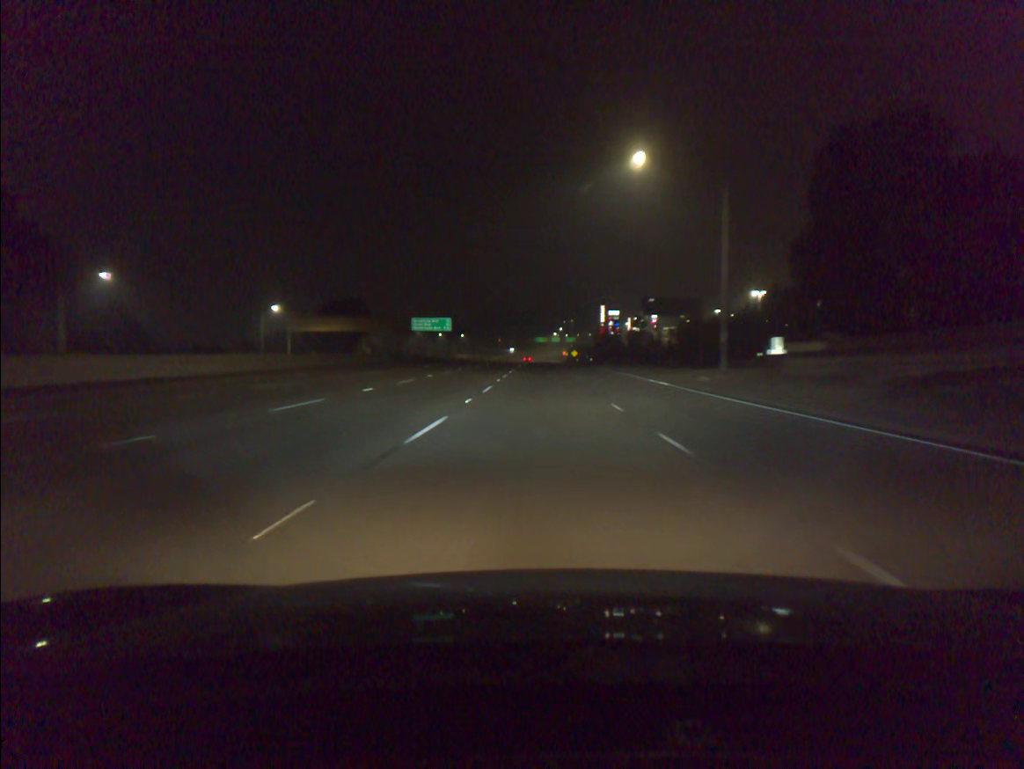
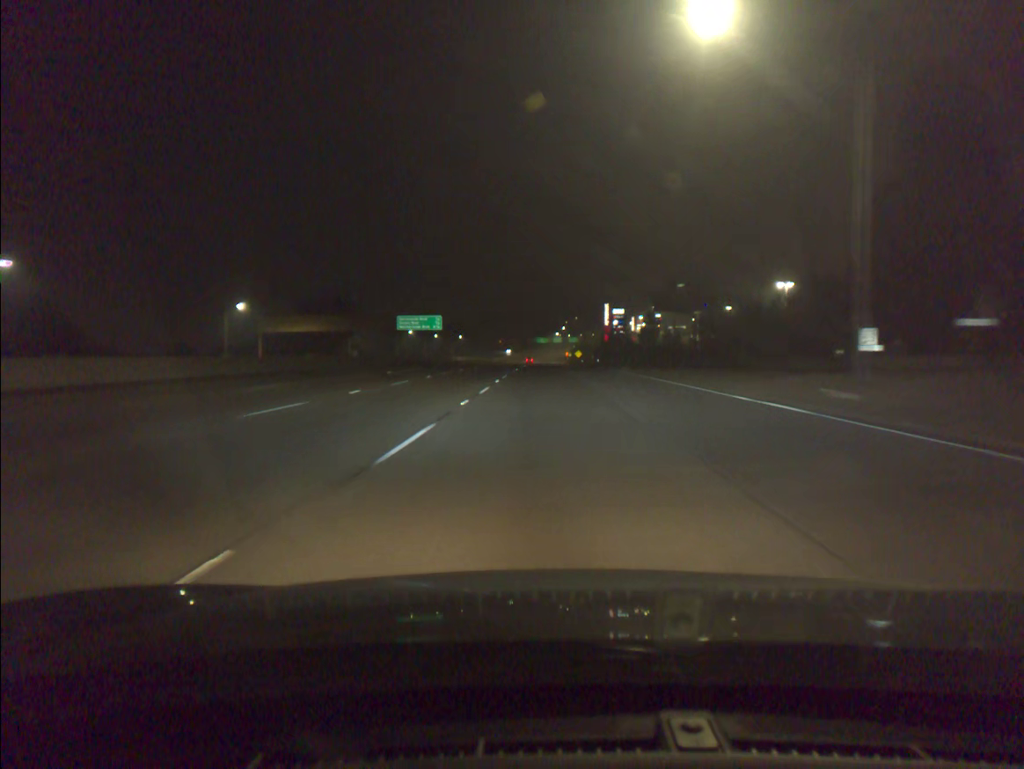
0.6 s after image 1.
(0.0, +16.2) m; 0°
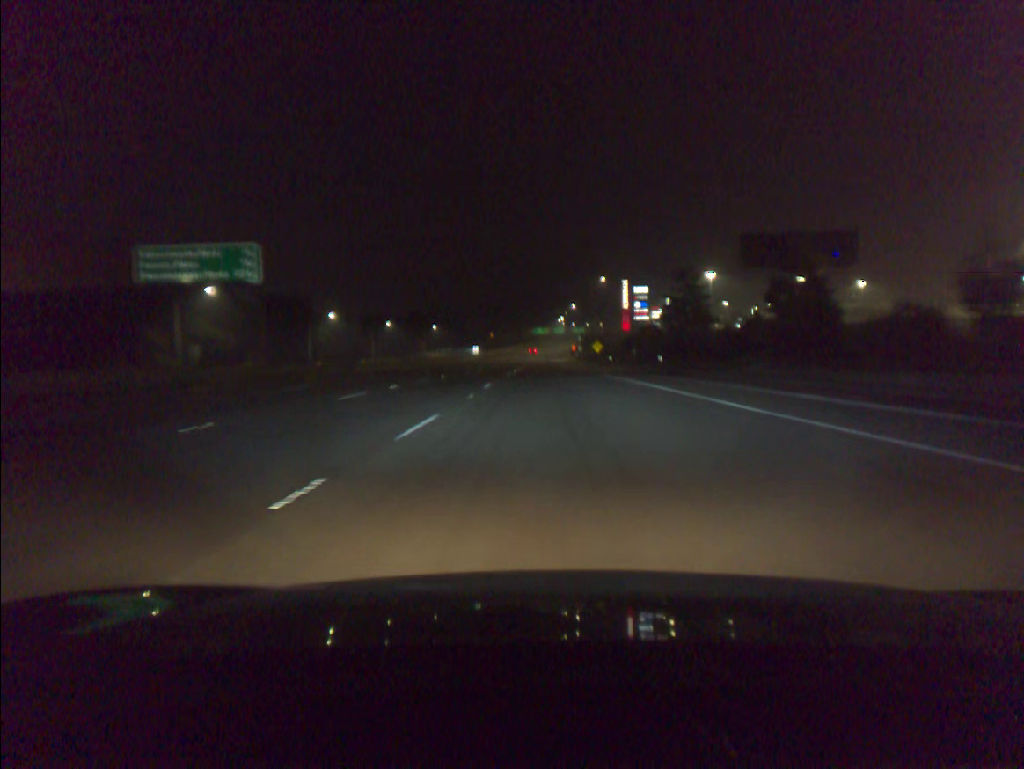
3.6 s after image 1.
(+0.2, +83.3) m; 0°
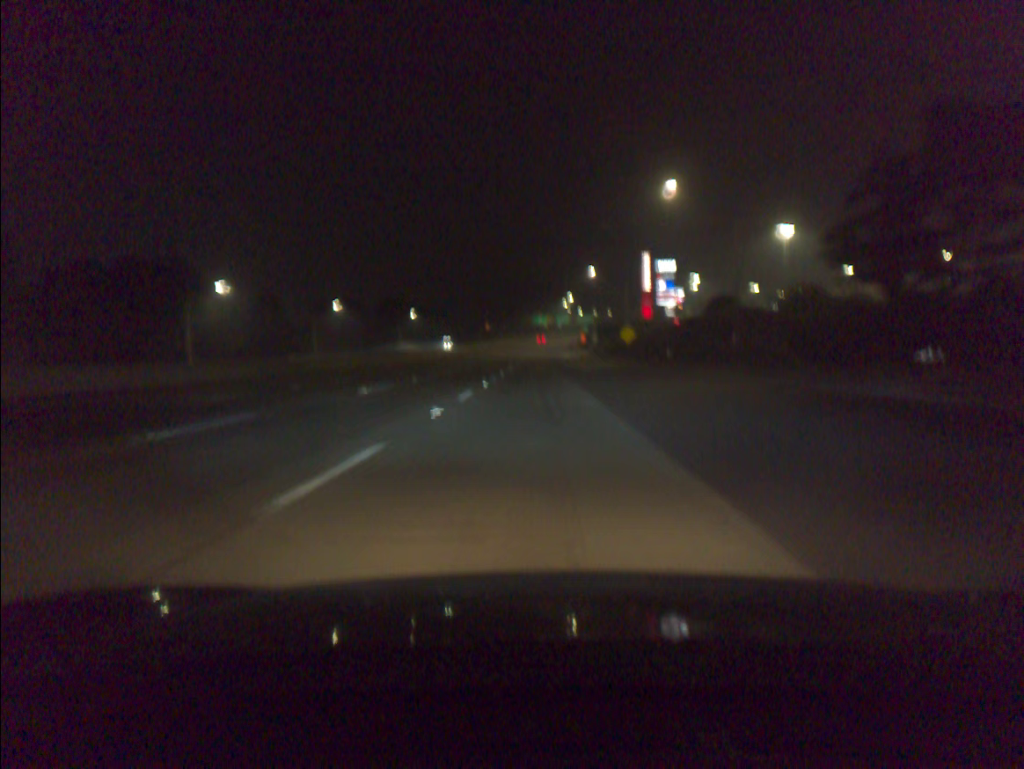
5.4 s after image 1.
(-0.1, +50.8) m; 0°
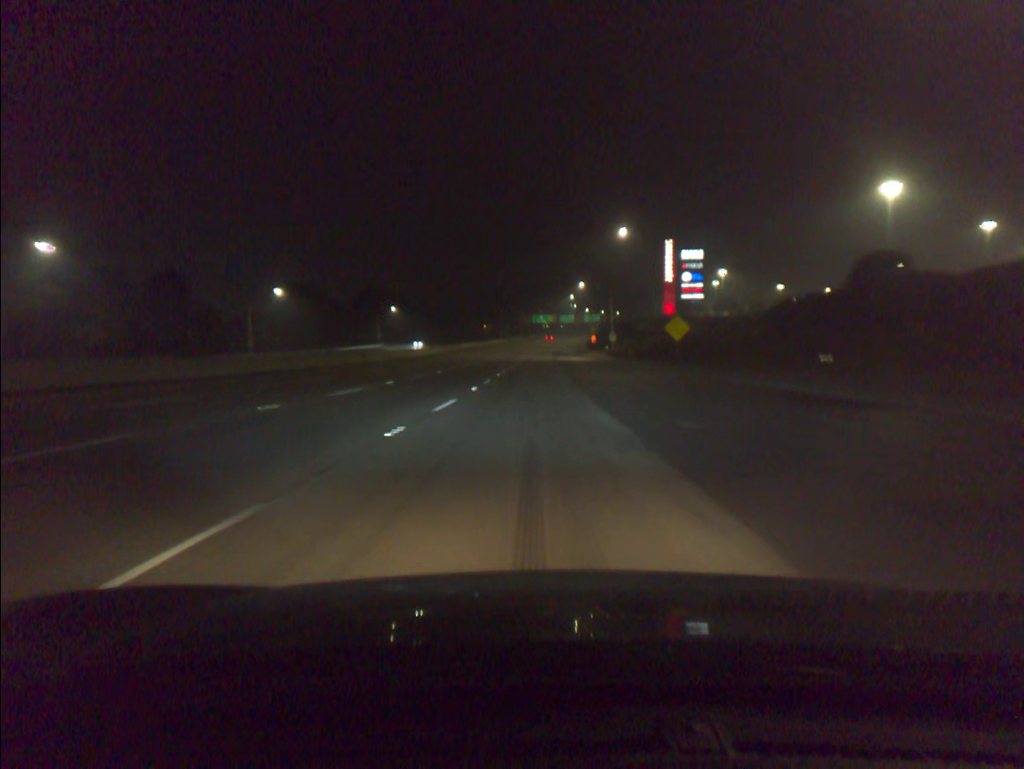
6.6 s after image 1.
(-0.1, +33.8) m; 0°
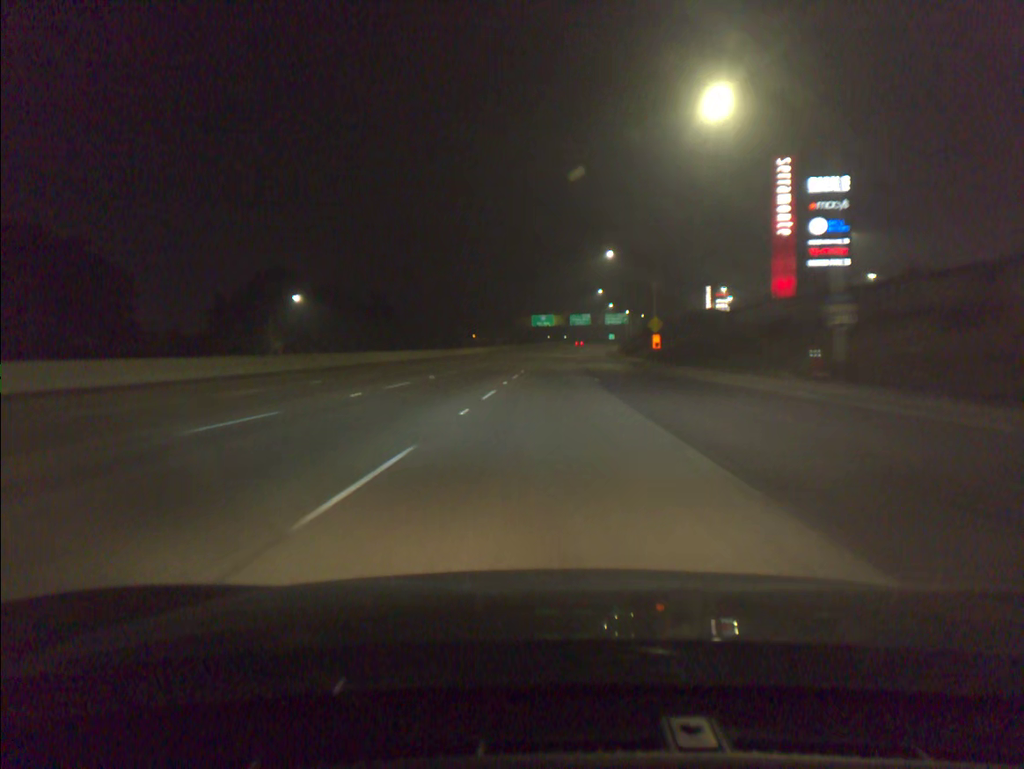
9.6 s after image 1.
(-0.4, +83.5) m; 0°
